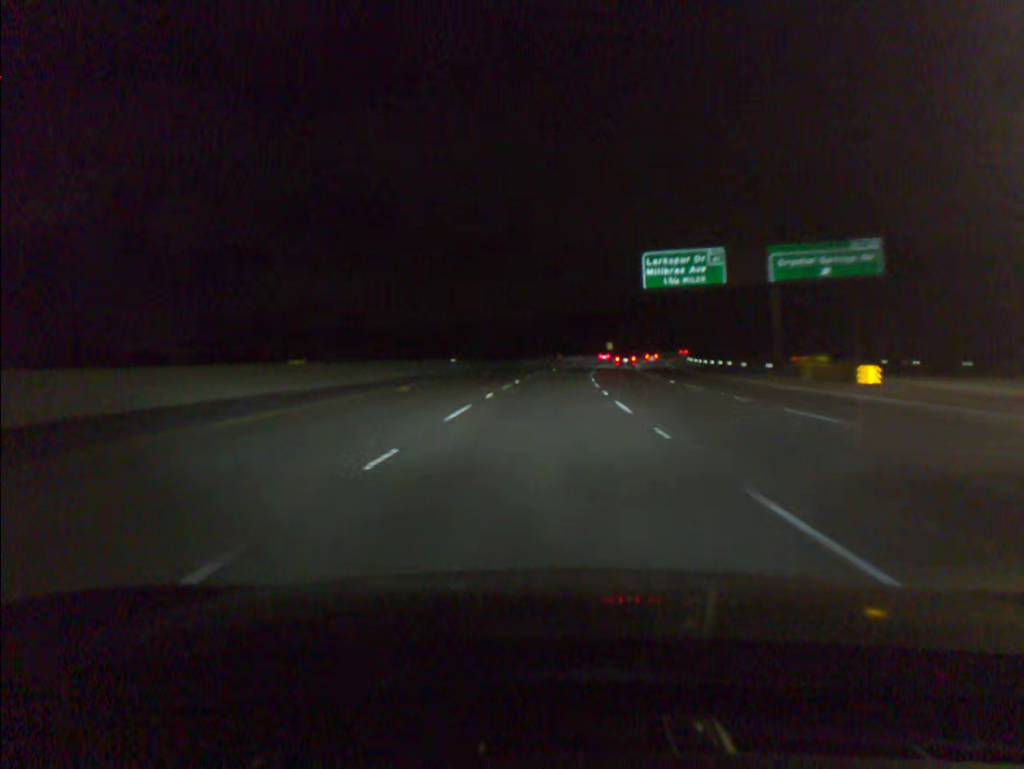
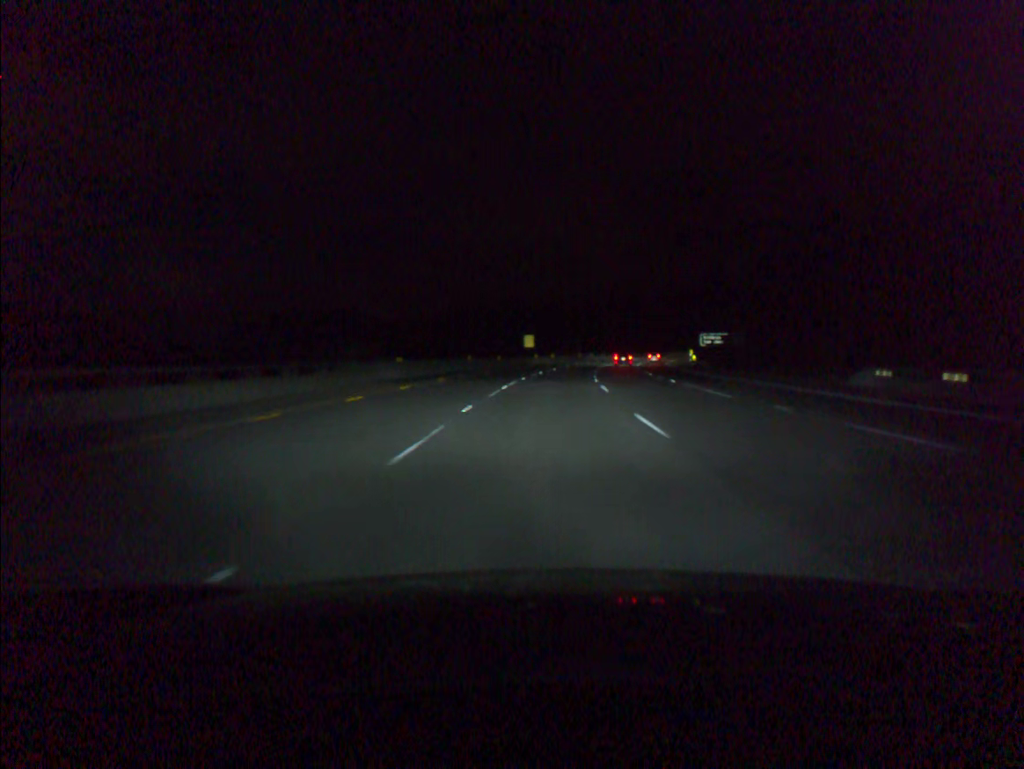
(+5.4, +90.9) m; +7°
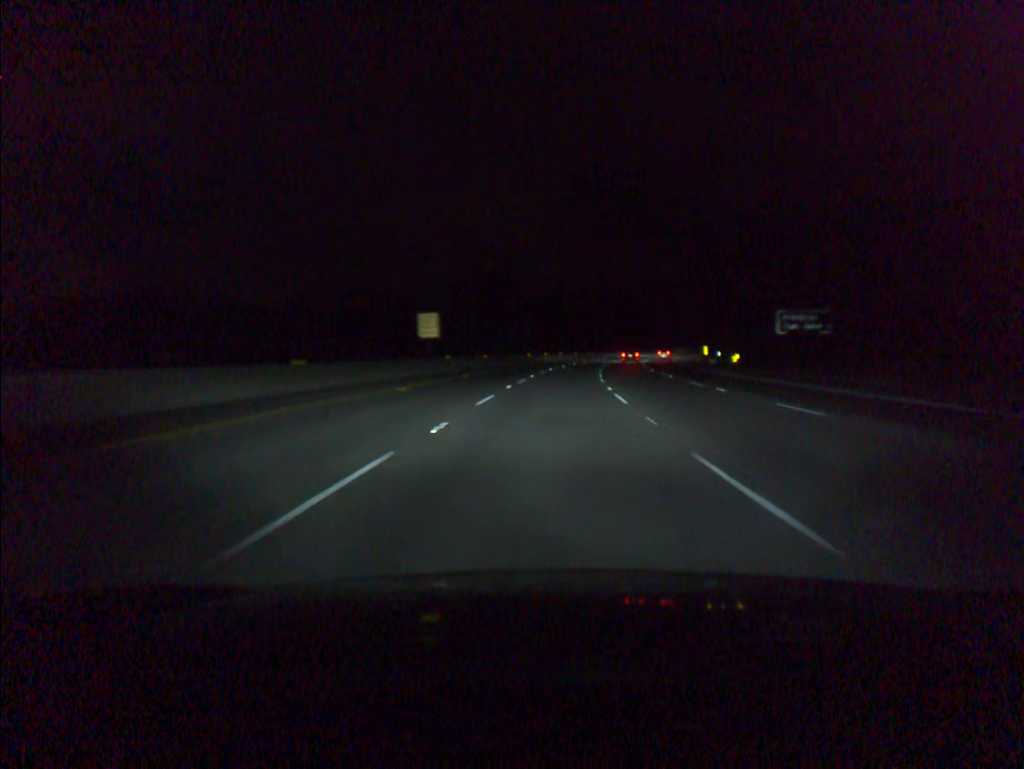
(+2.1, +54.7) m; +4°
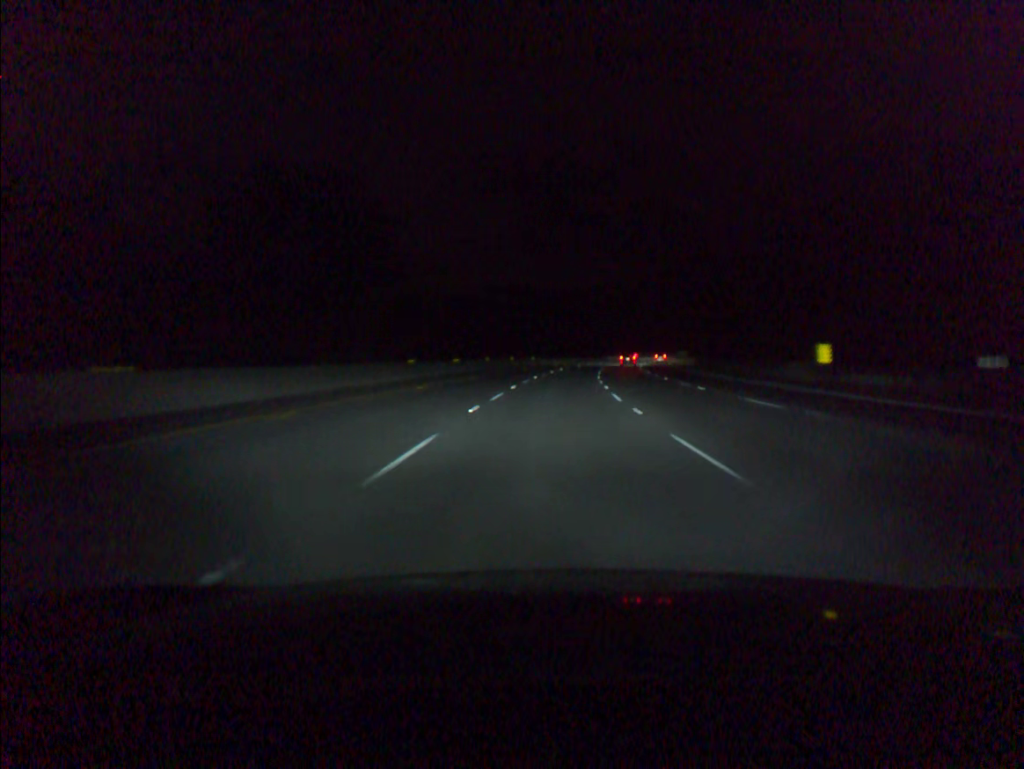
(+2.2, +54.6) m; +5°
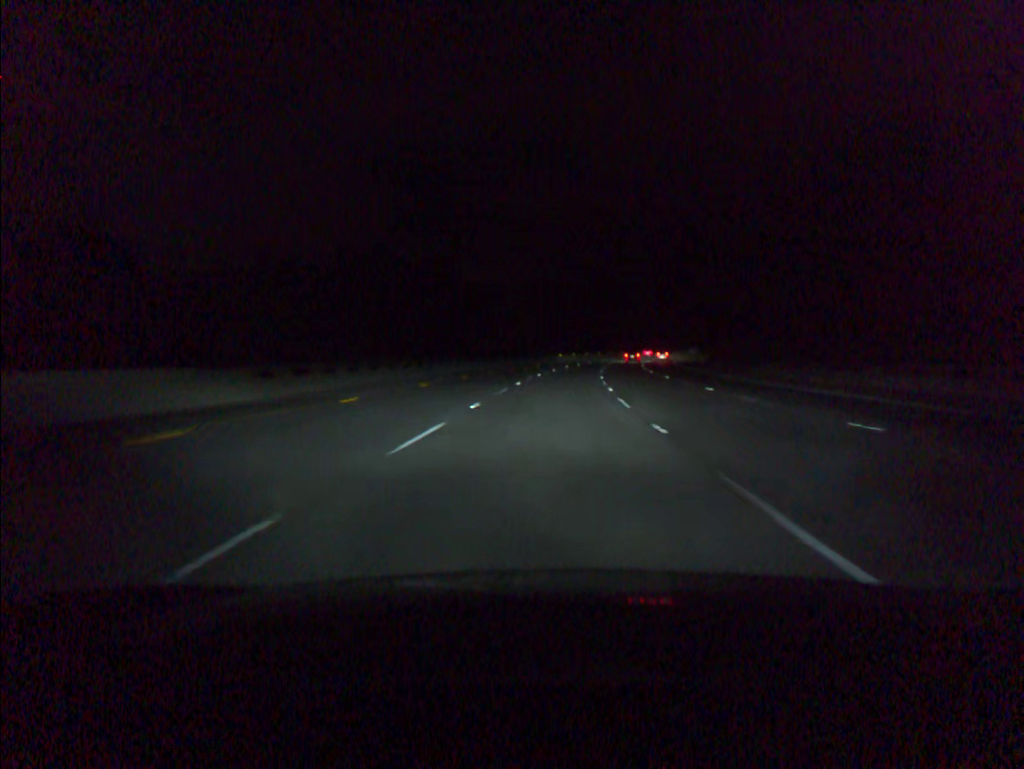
(+6.1, +91.1) m; +7°
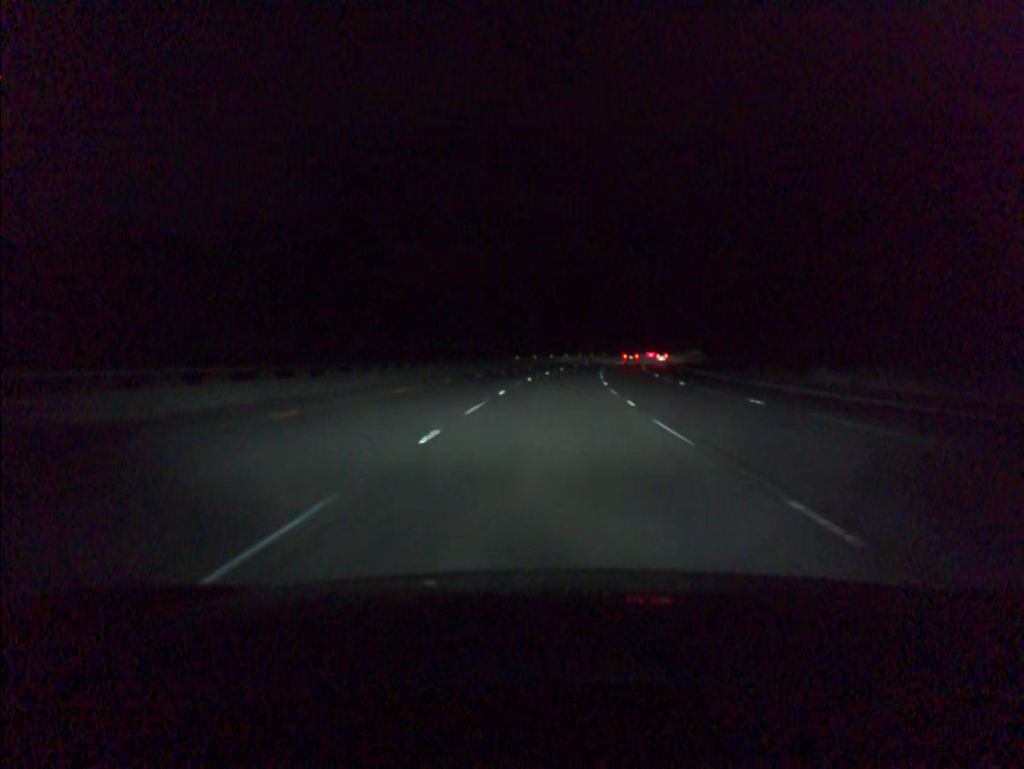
(+0.9, +36.5) m; +3°
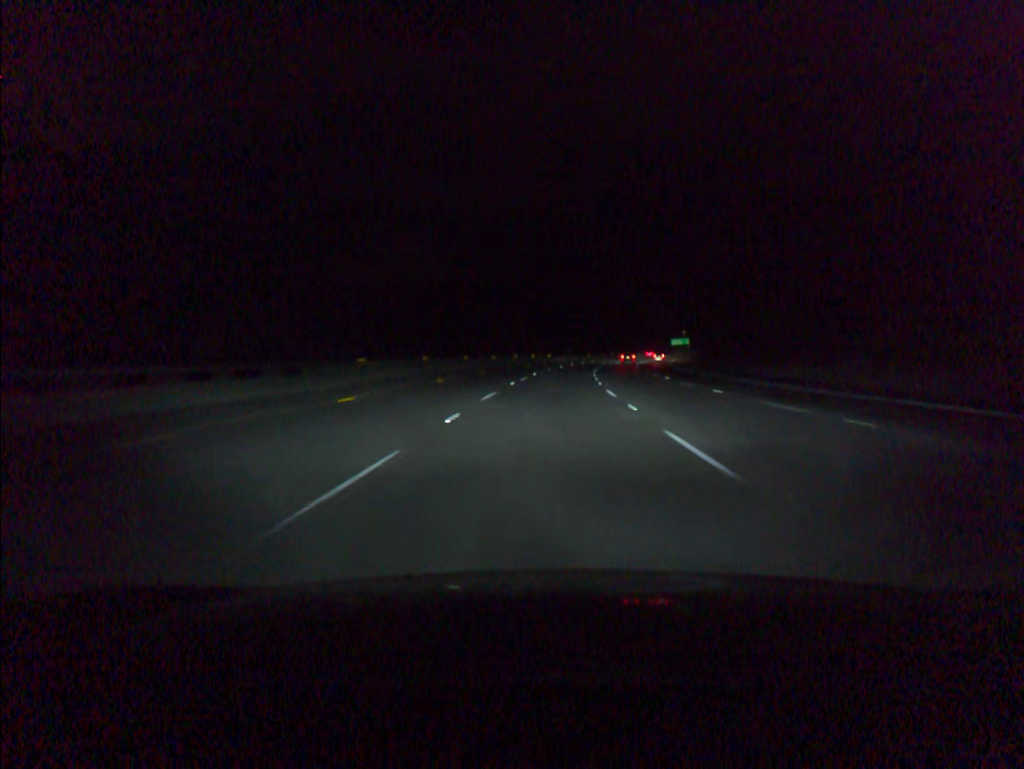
(+2.4, +54.8) m; +5°
